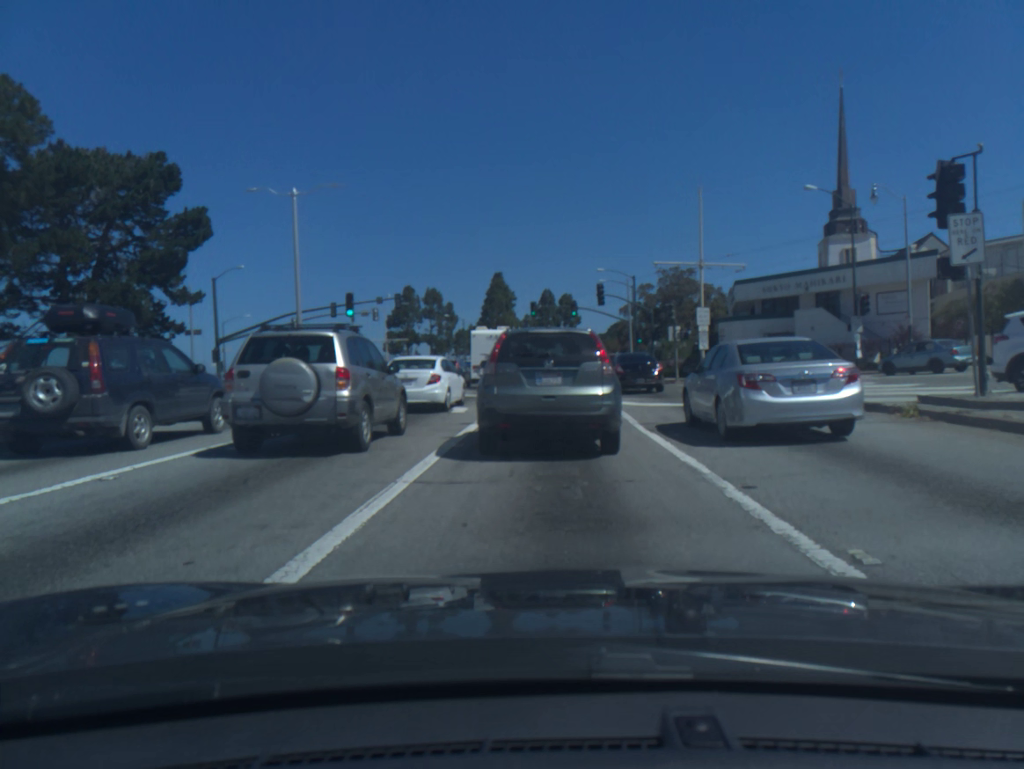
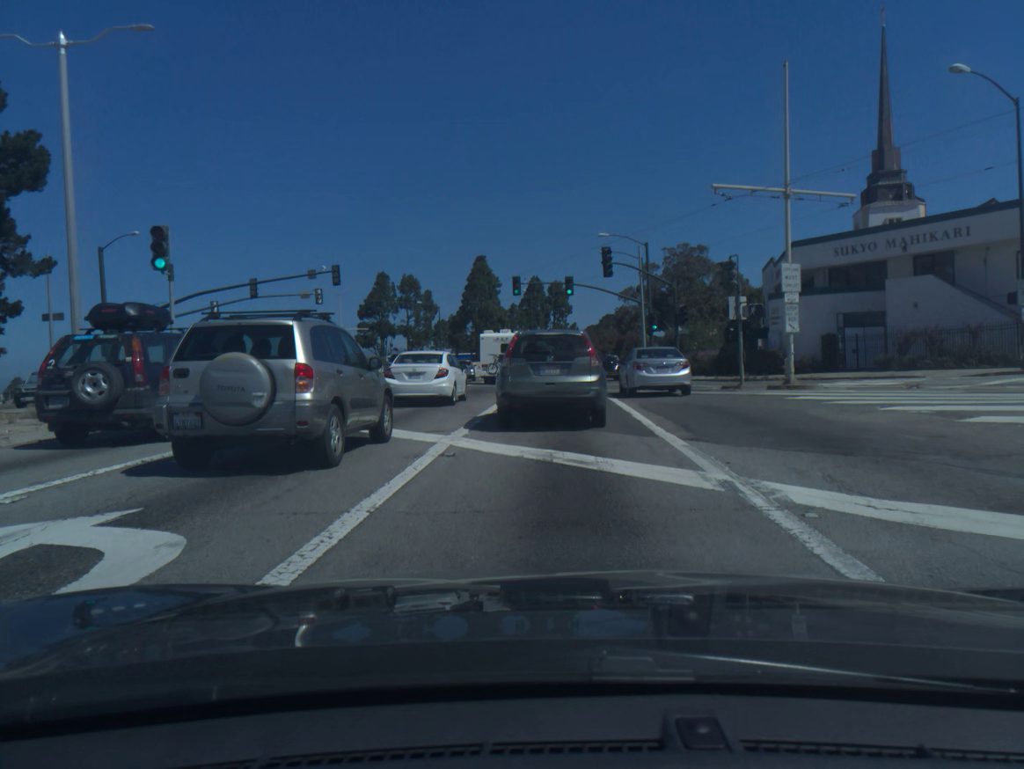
(-0.1, +15.7) m; 0°
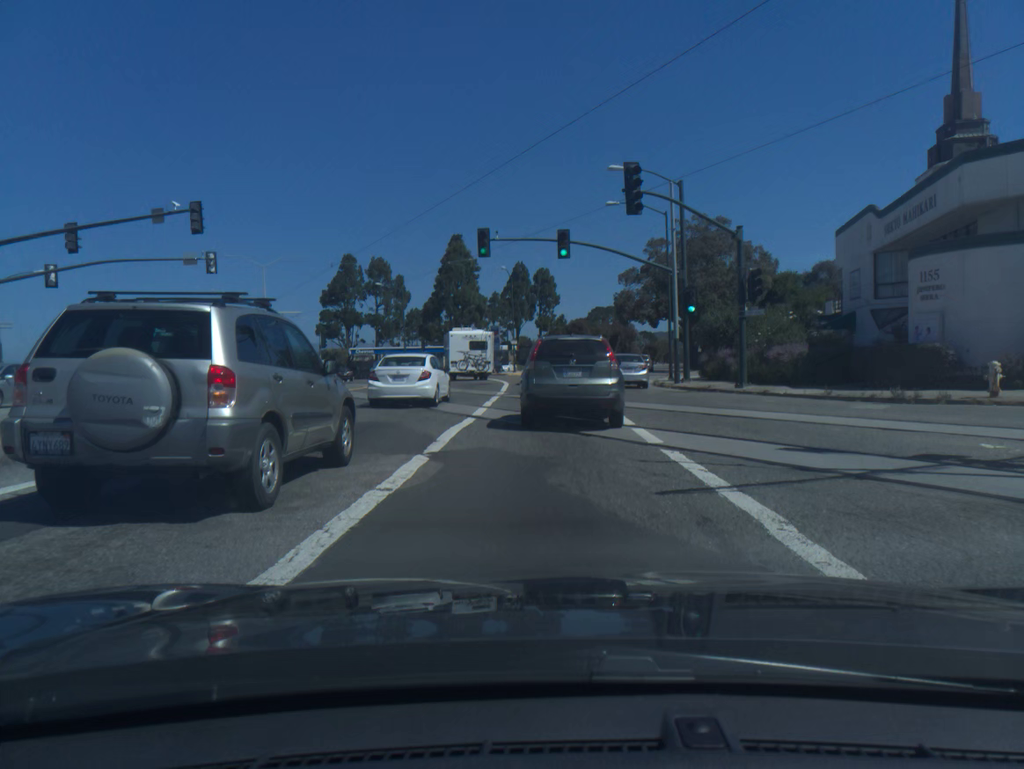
(+0.1, +18.6) m; +1°
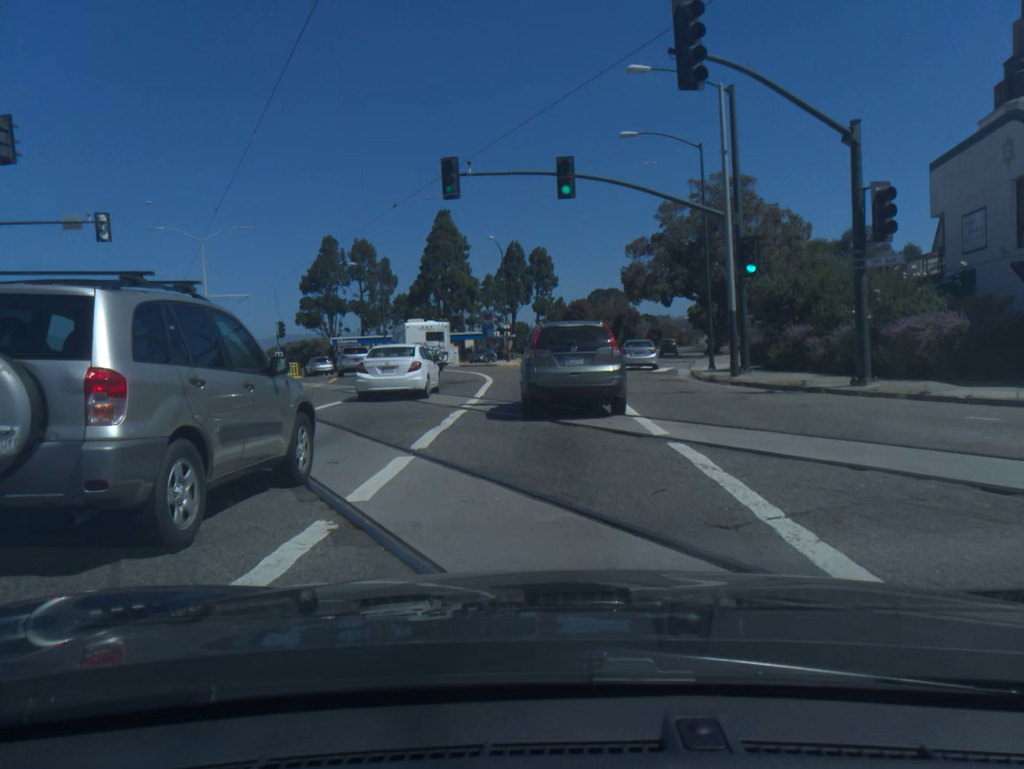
(+0.1, +10.9) m; 0°
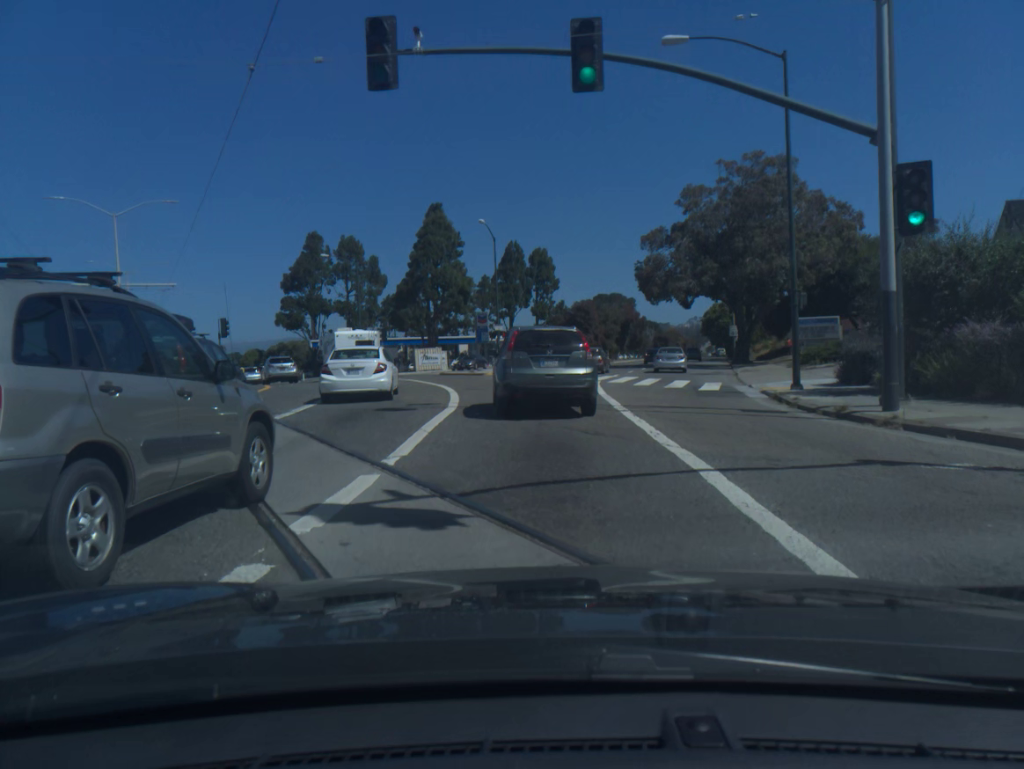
(-0.1, +11.2) m; 0°
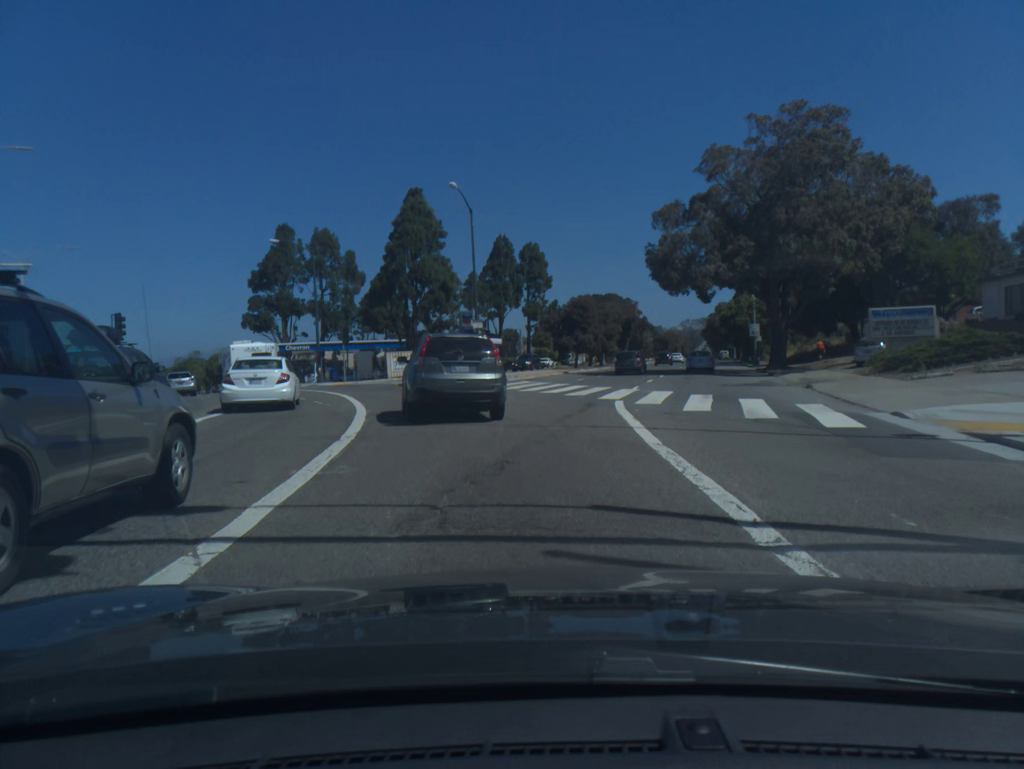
(0.0, +11.7) m; +1°
